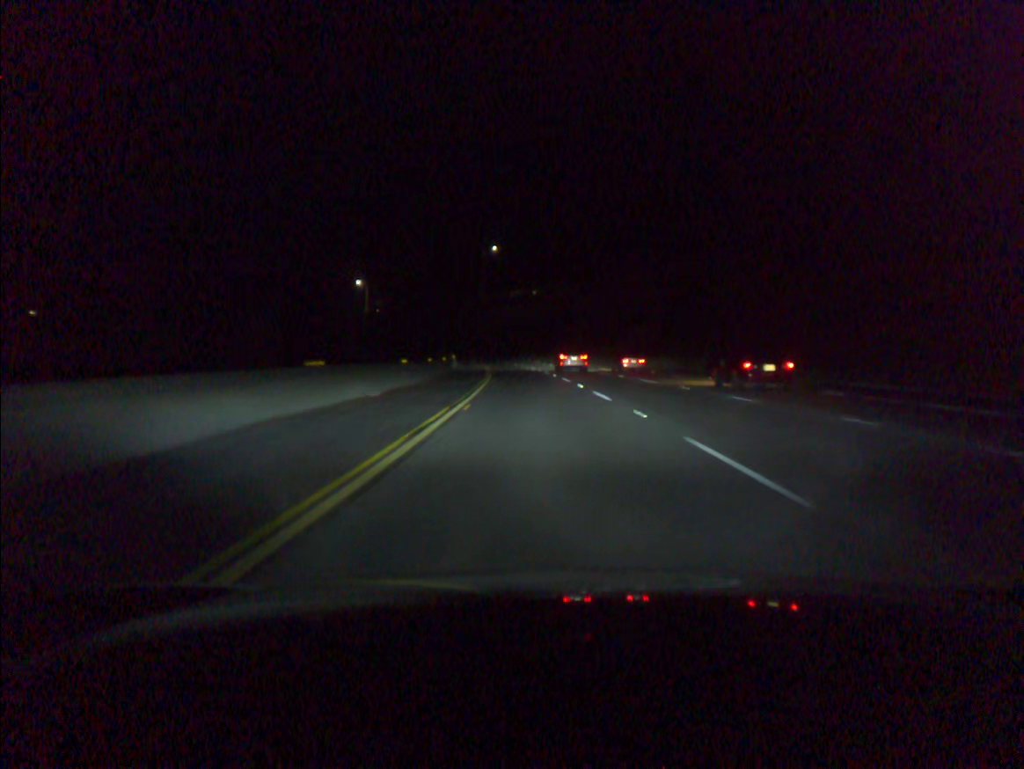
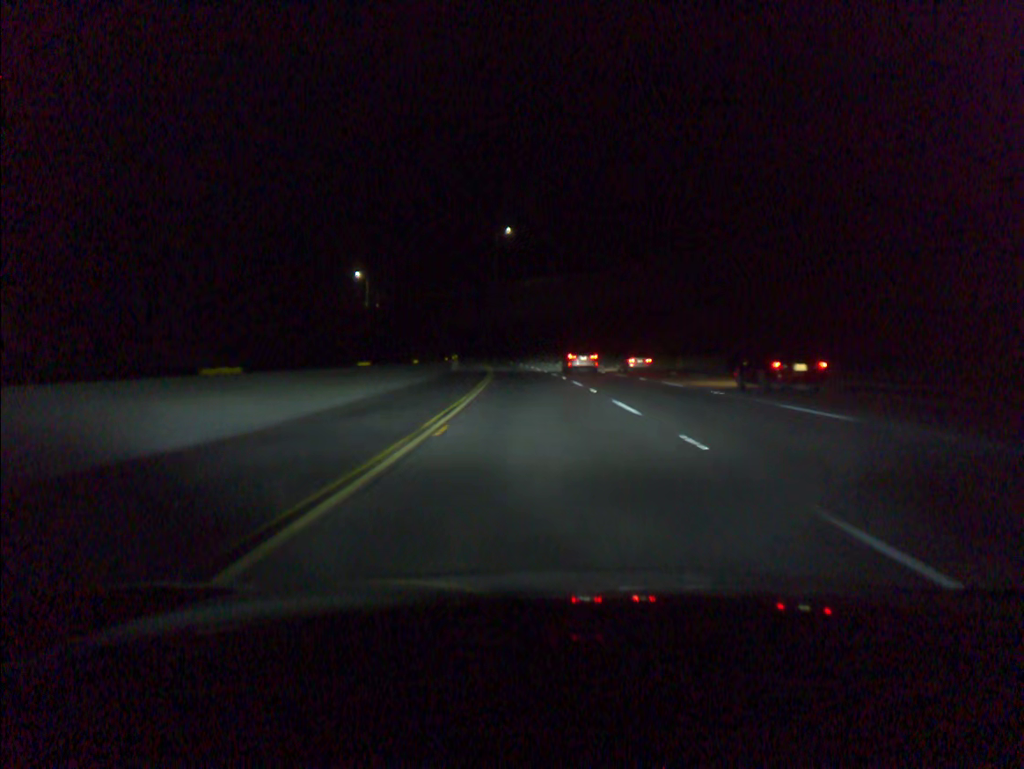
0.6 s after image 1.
(-0.2, +19.6) m; -1°
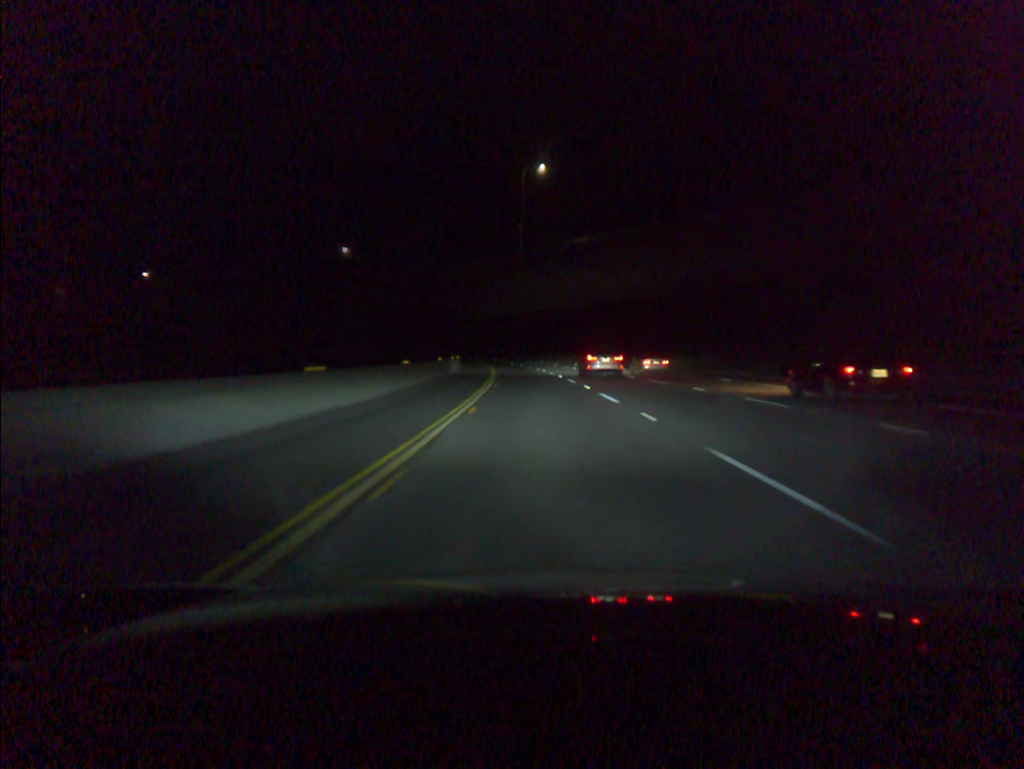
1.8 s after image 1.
(-1.0, +39.2) m; -3°
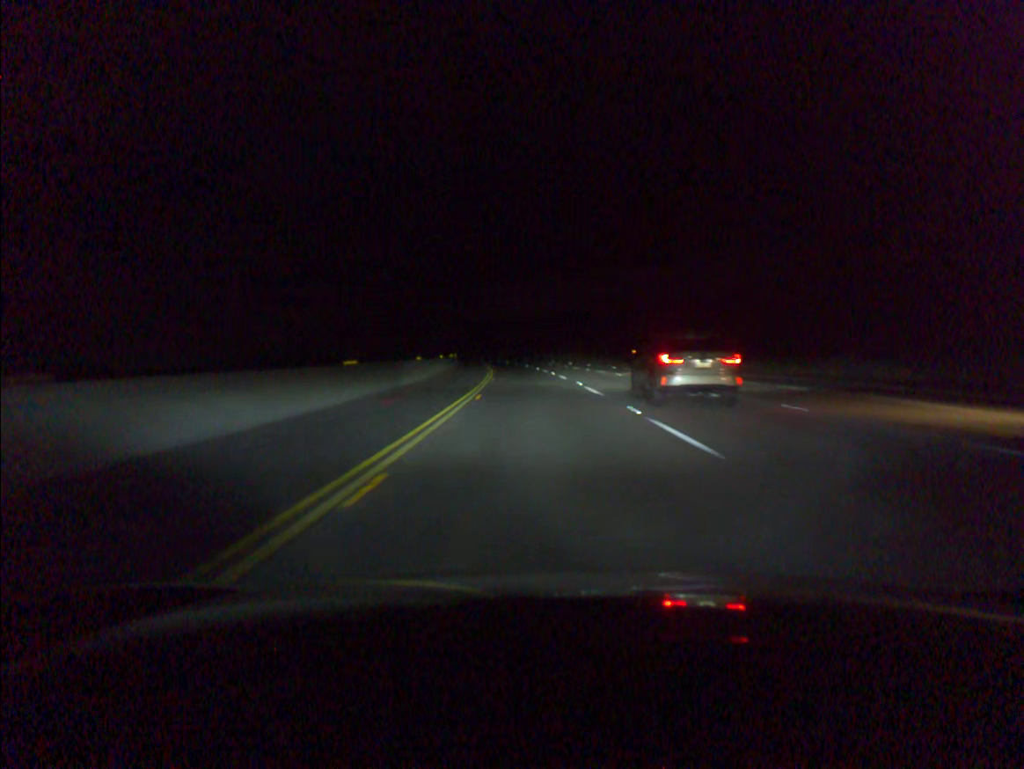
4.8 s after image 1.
(-5.5, +98.0) m; -7°
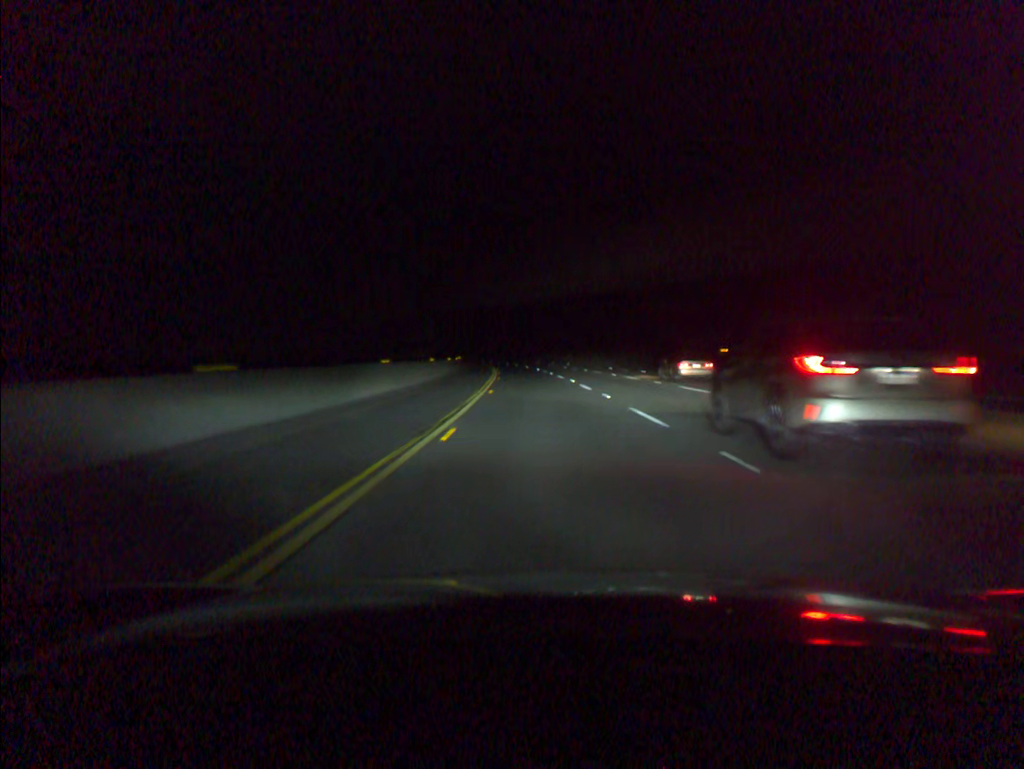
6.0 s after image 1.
(-1.0, +39.3) m; -3°
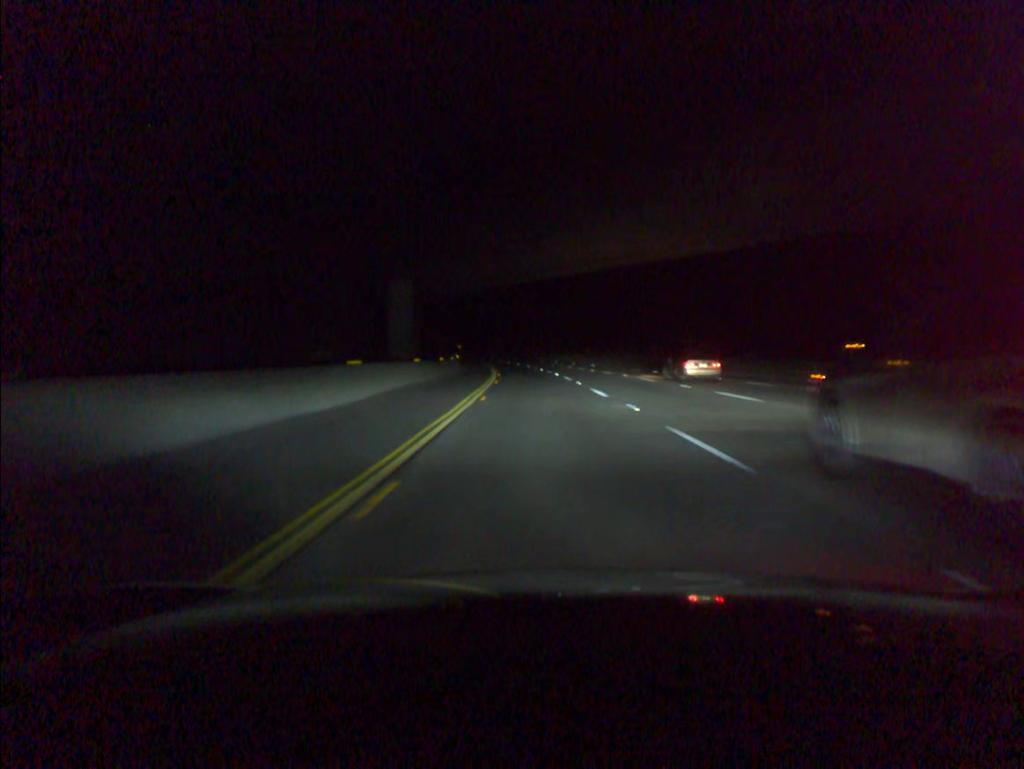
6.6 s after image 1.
(-0.2, +19.7) m; -1°
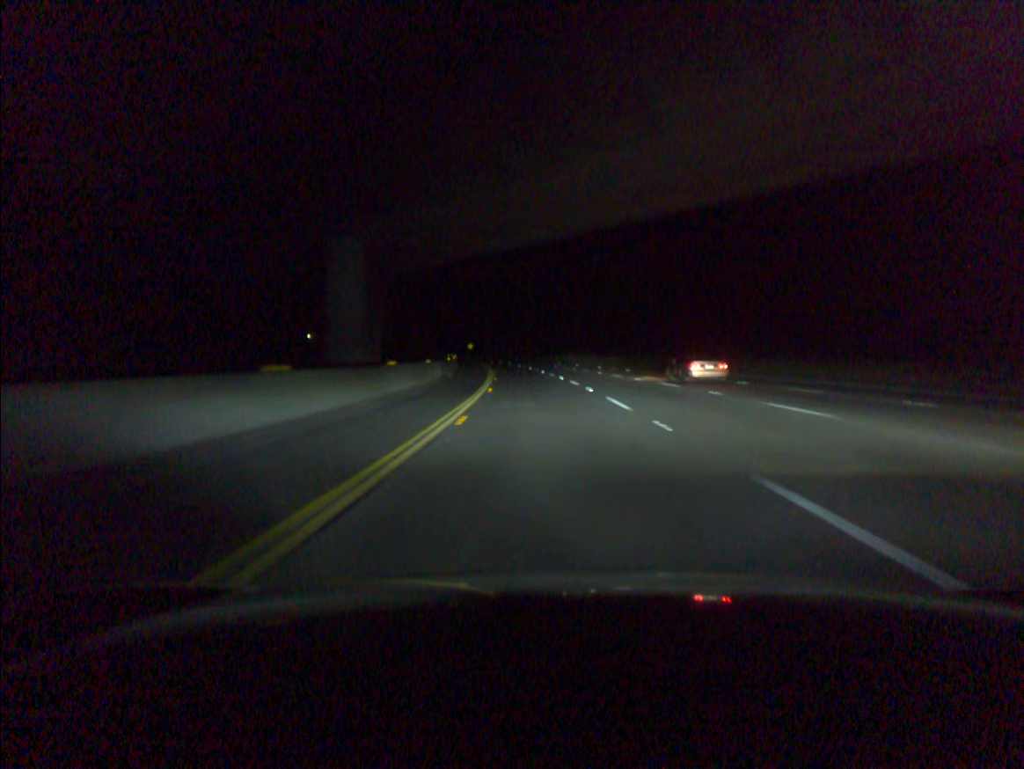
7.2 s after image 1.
(-0.2, +19.7) m; -1°
